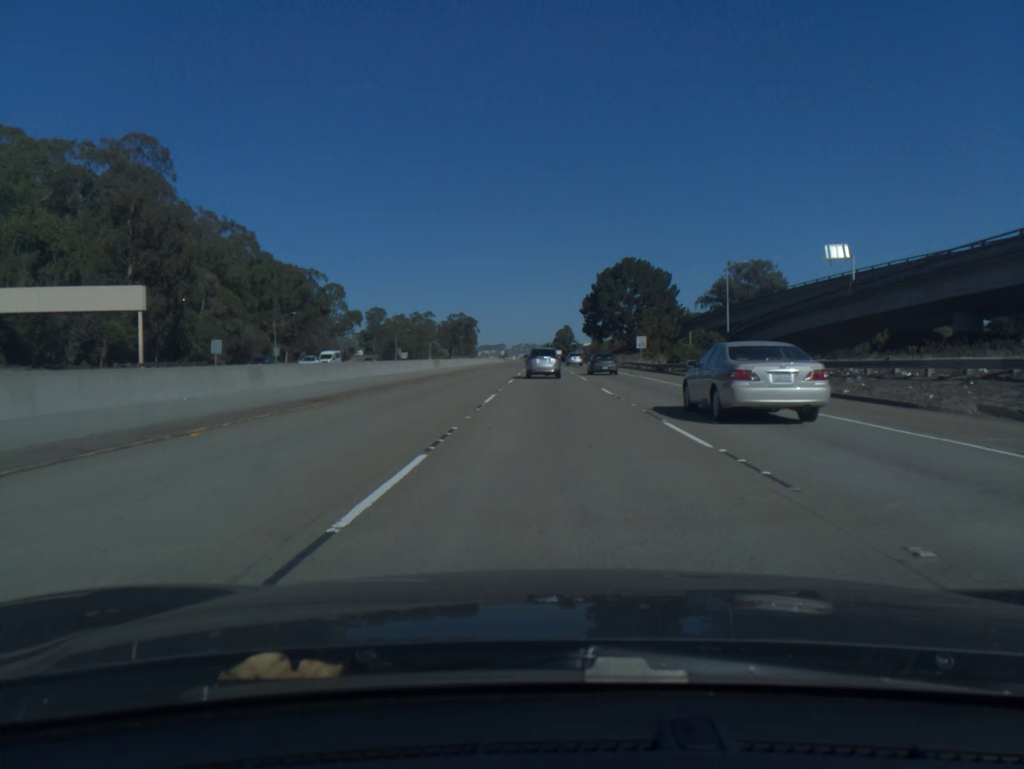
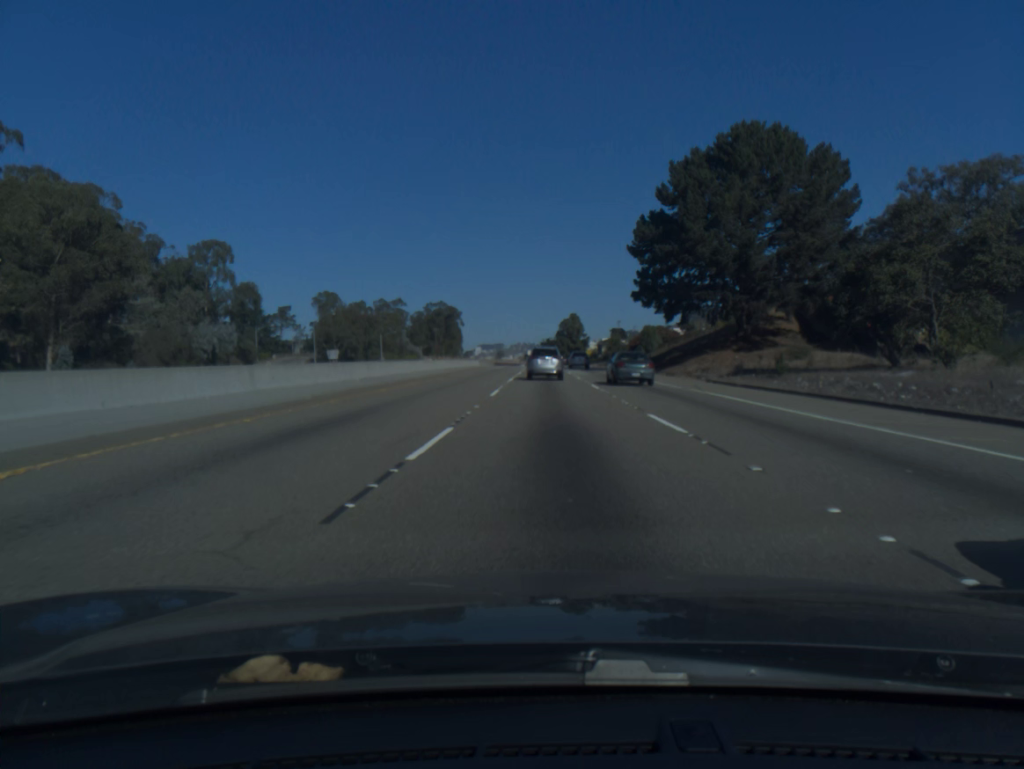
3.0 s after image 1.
(+0.1, +84.7) m; 0°
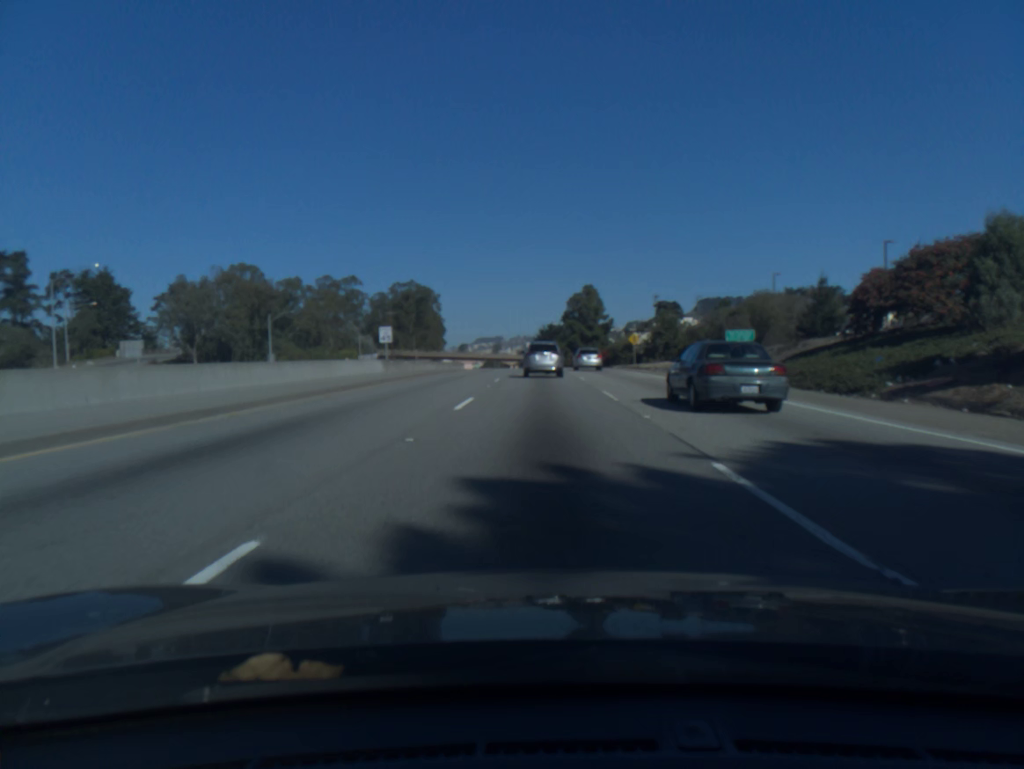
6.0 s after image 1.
(+0.1, +82.2) m; 0°
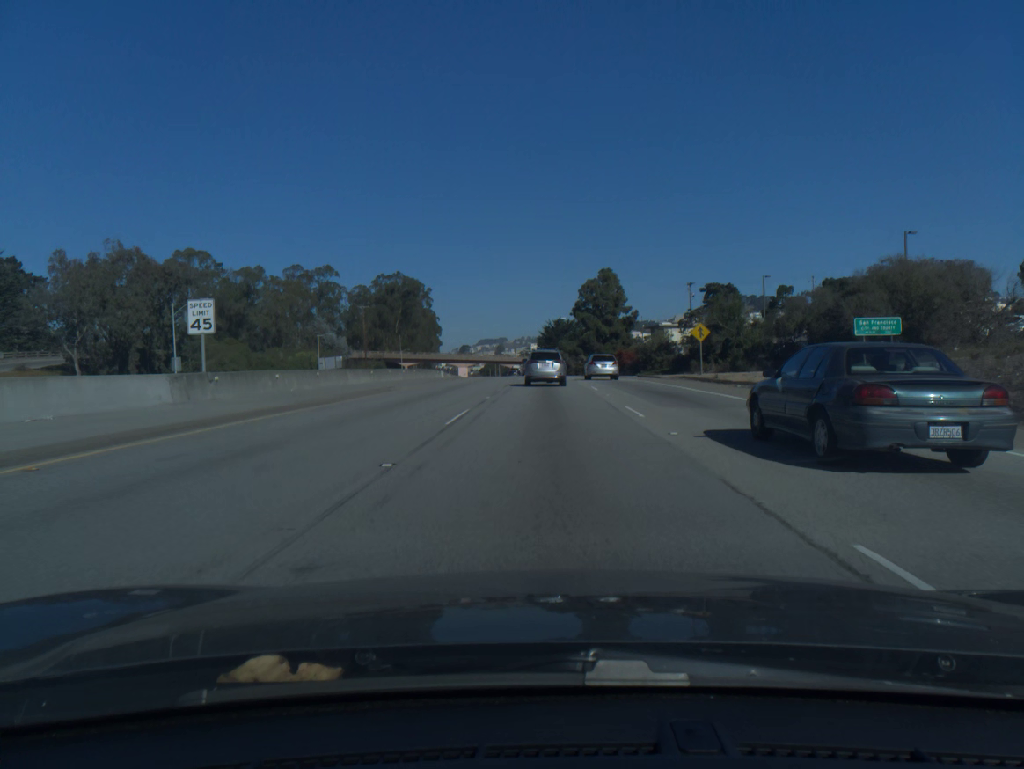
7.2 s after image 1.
(-0.1, +31.6) m; 0°
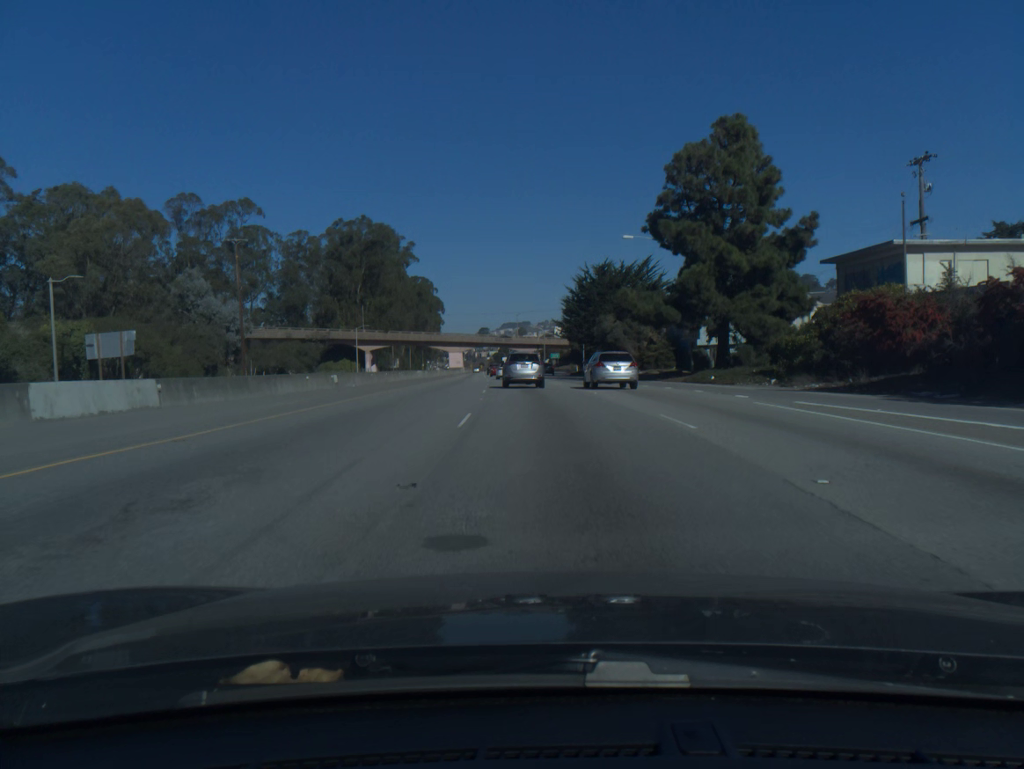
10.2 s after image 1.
(-0.6, +76.4) m; -2°
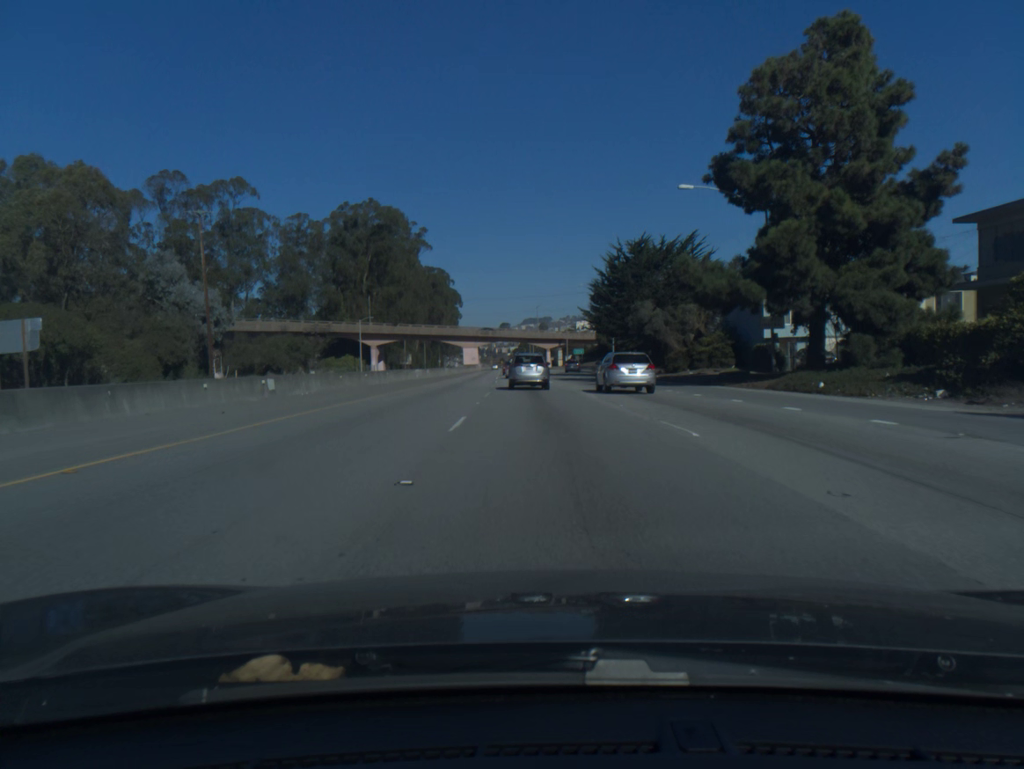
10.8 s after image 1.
(-0.2, +14.9) m; -2°
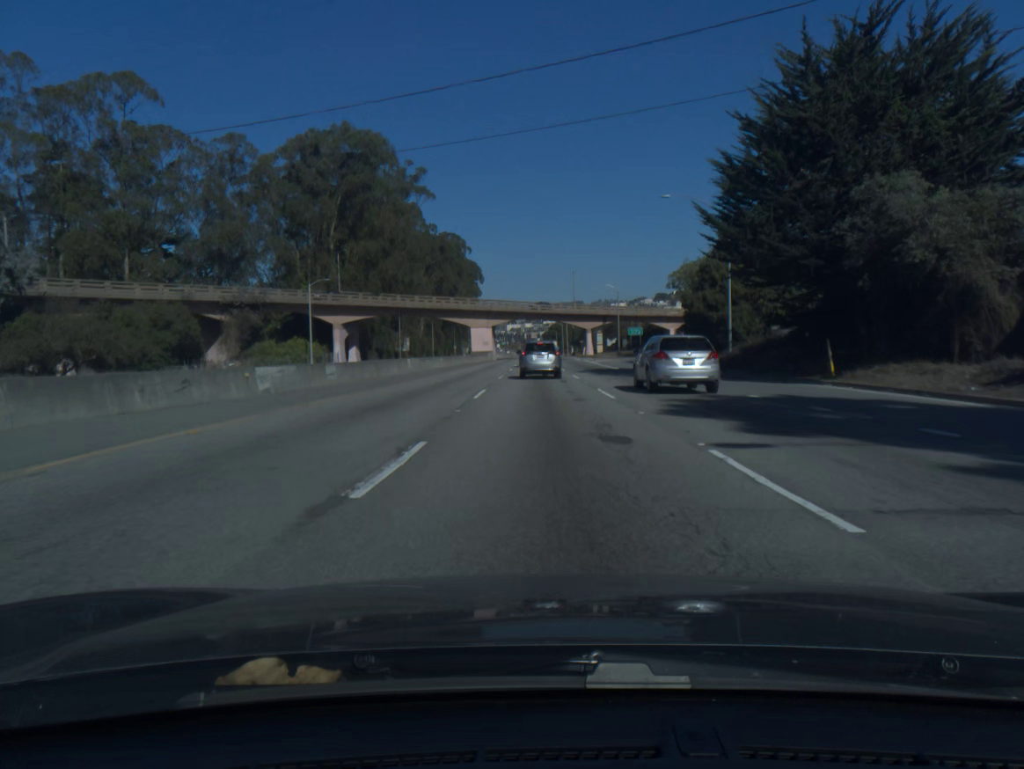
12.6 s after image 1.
(-1.2, +44.5) m; -2°
